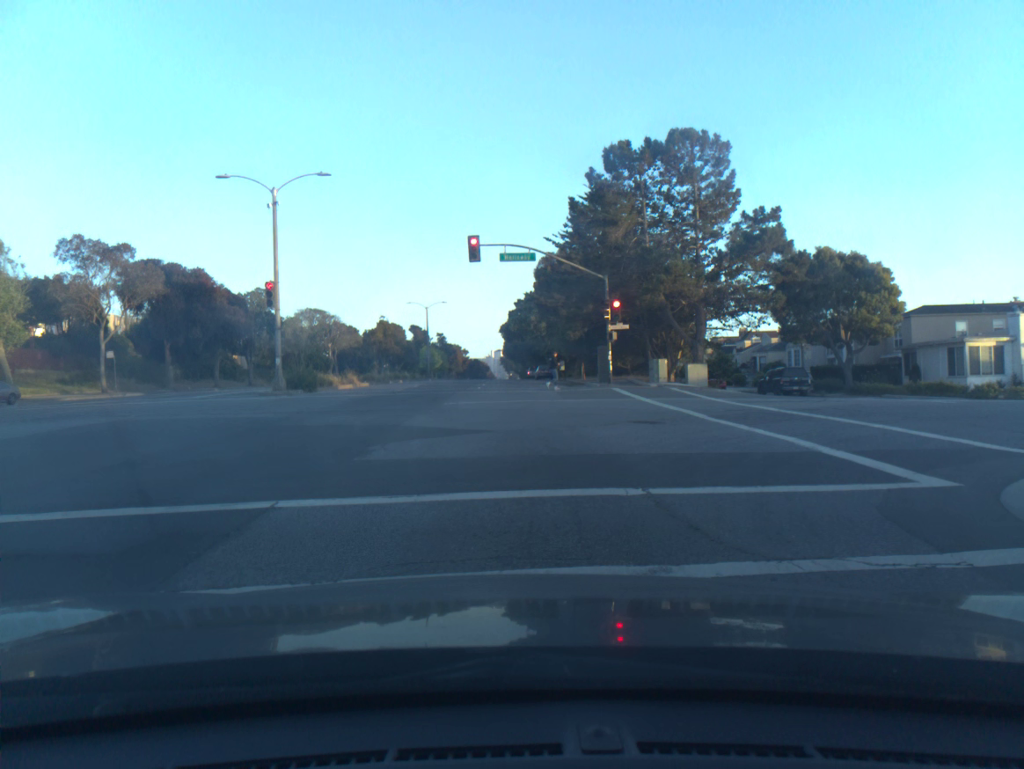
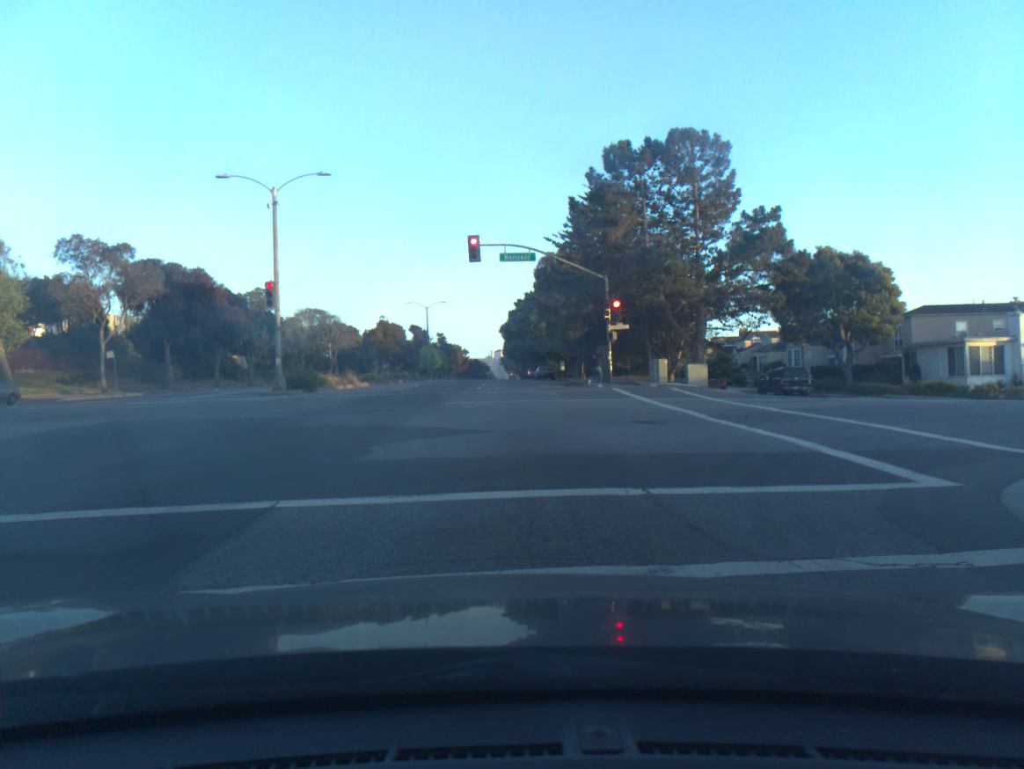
(0.0, 0.0) m; 0°
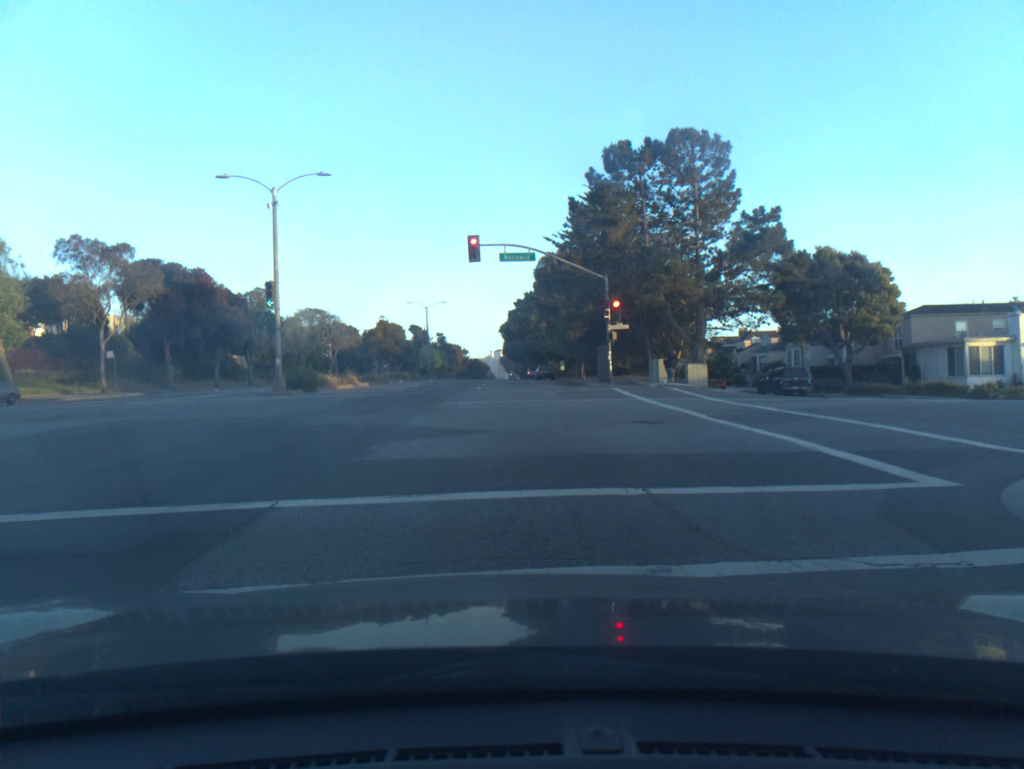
(0.0, 0.0) m; 0°
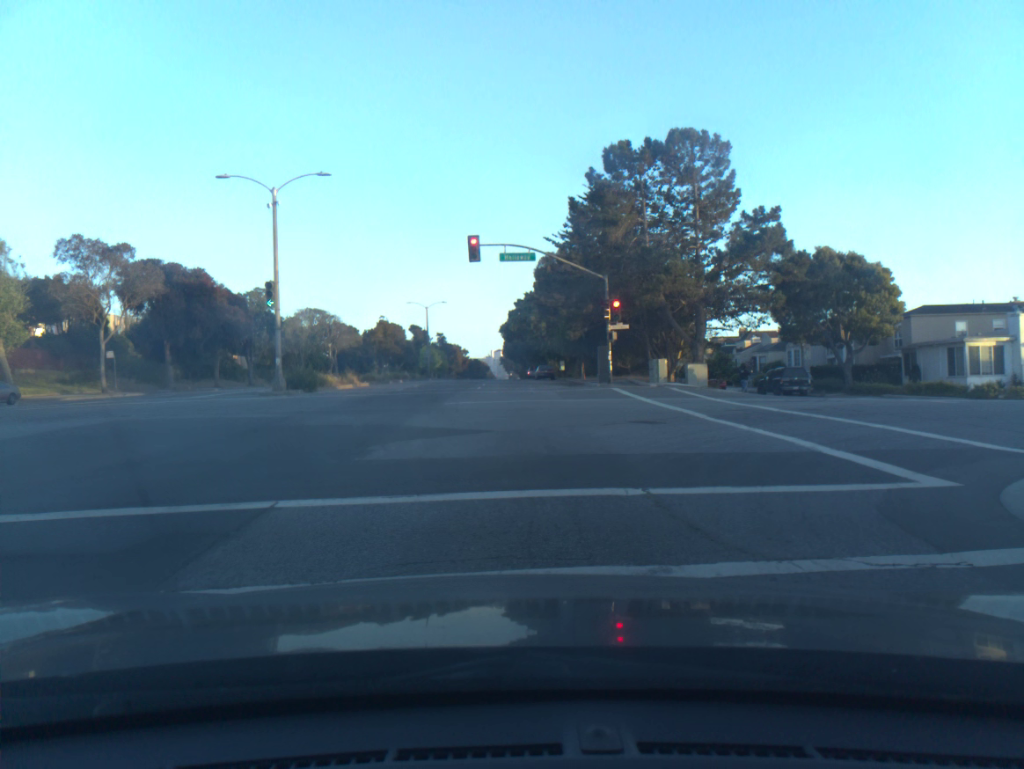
(0.0, 0.0) m; 0°
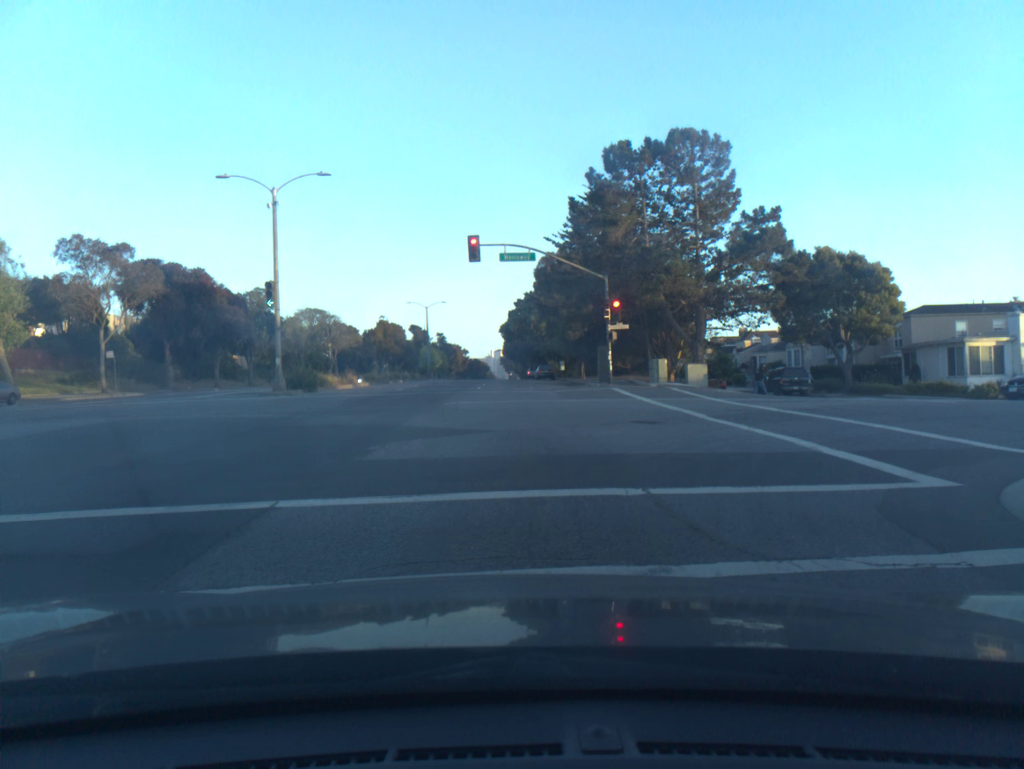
(0.0, 0.0) m; 0°
